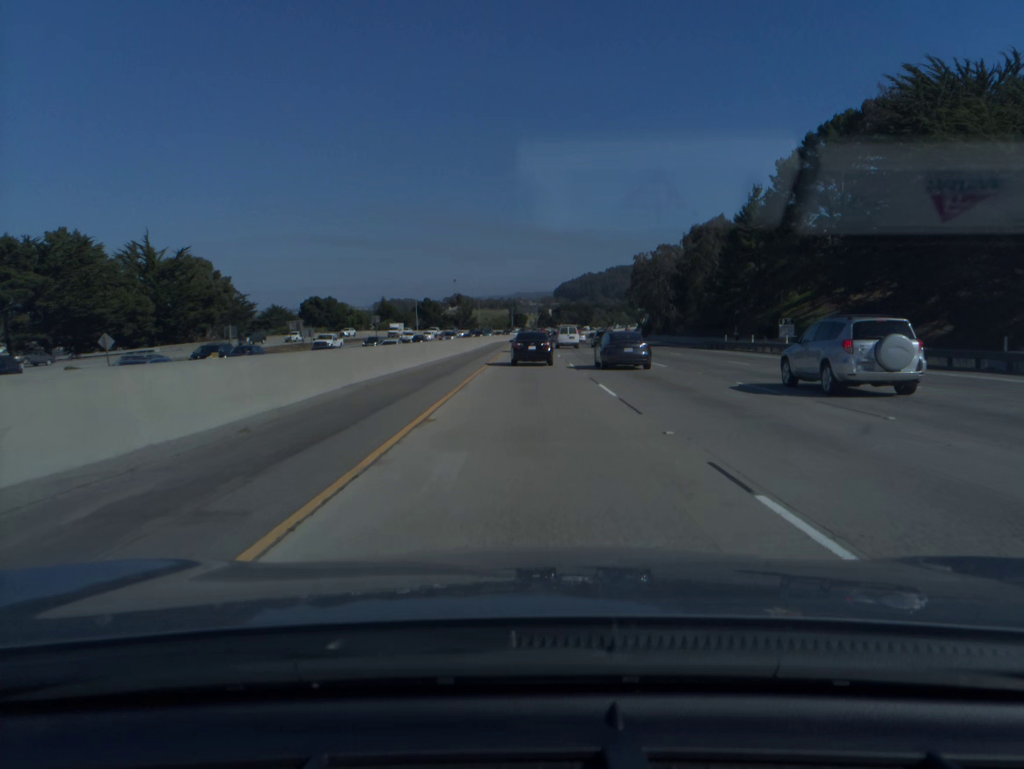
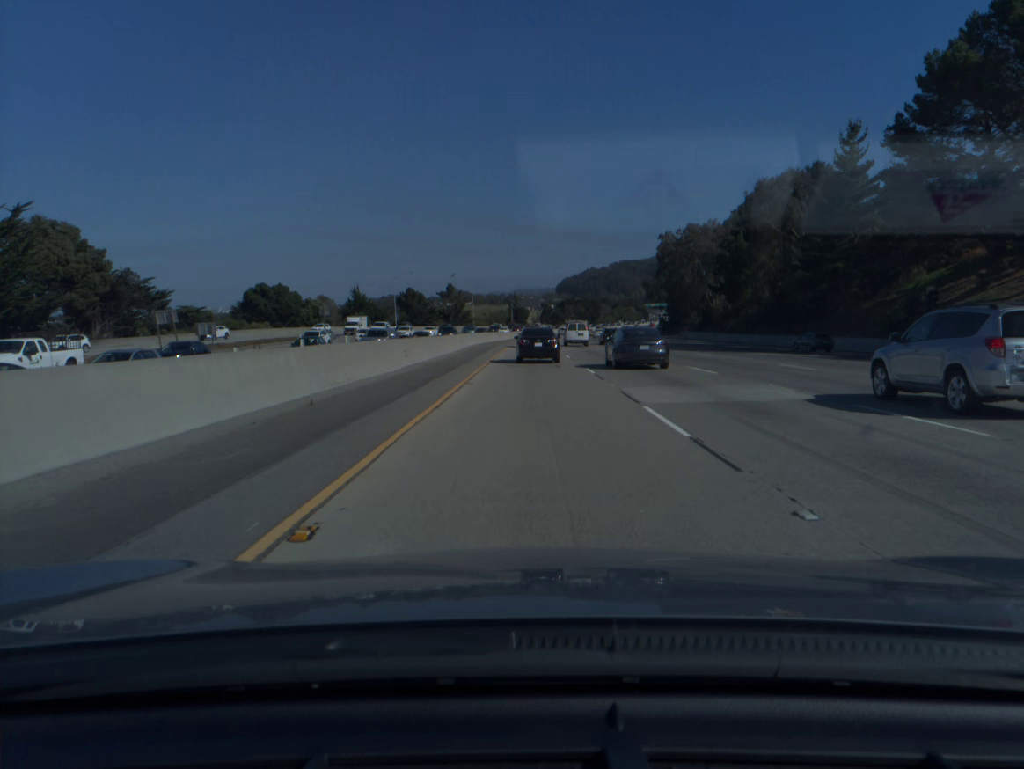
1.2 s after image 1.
(0.0, +36.5) m; 0°
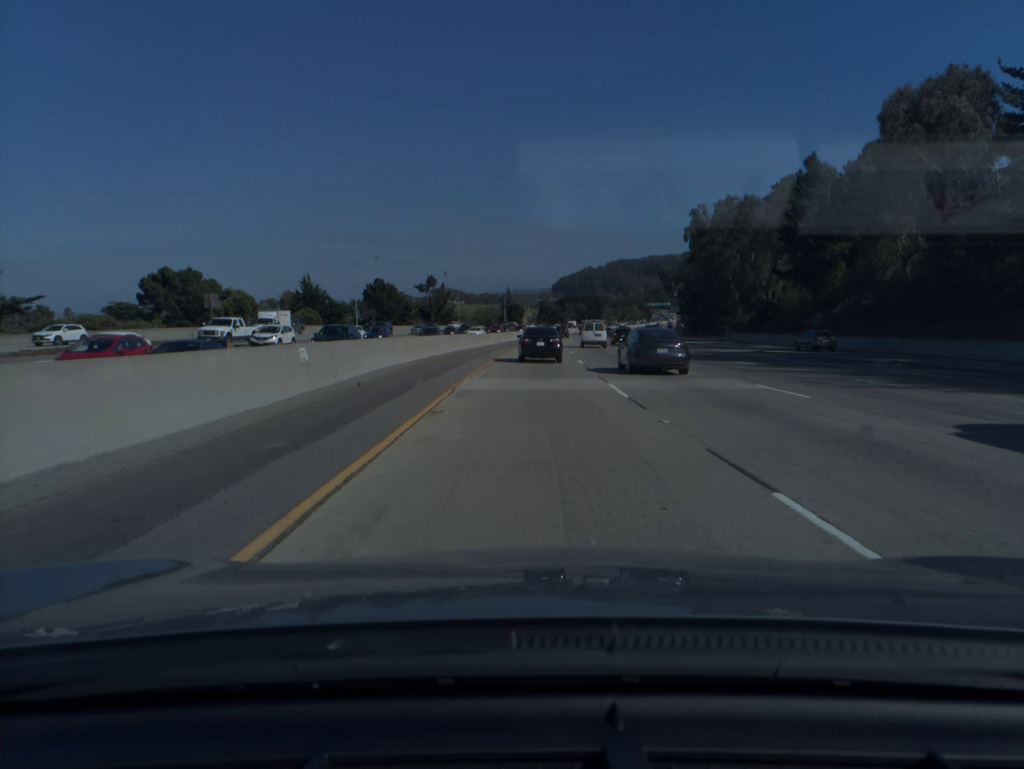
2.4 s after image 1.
(0.0, +36.3) m; 0°
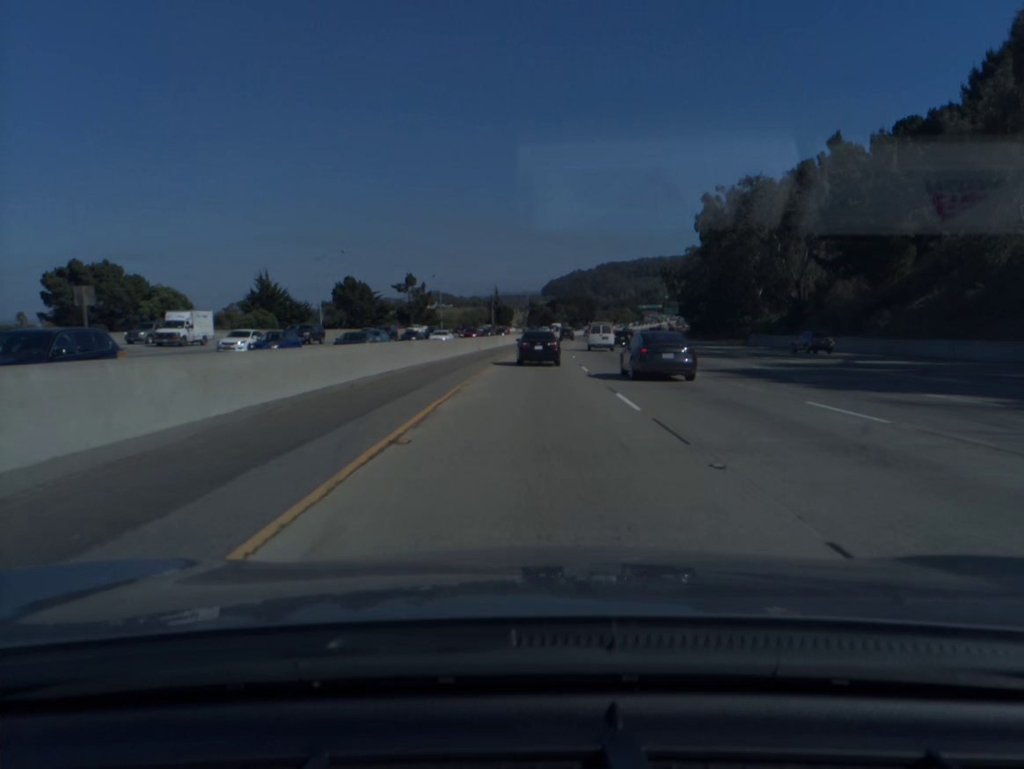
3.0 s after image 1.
(+0.1, +18.1) m; +1°
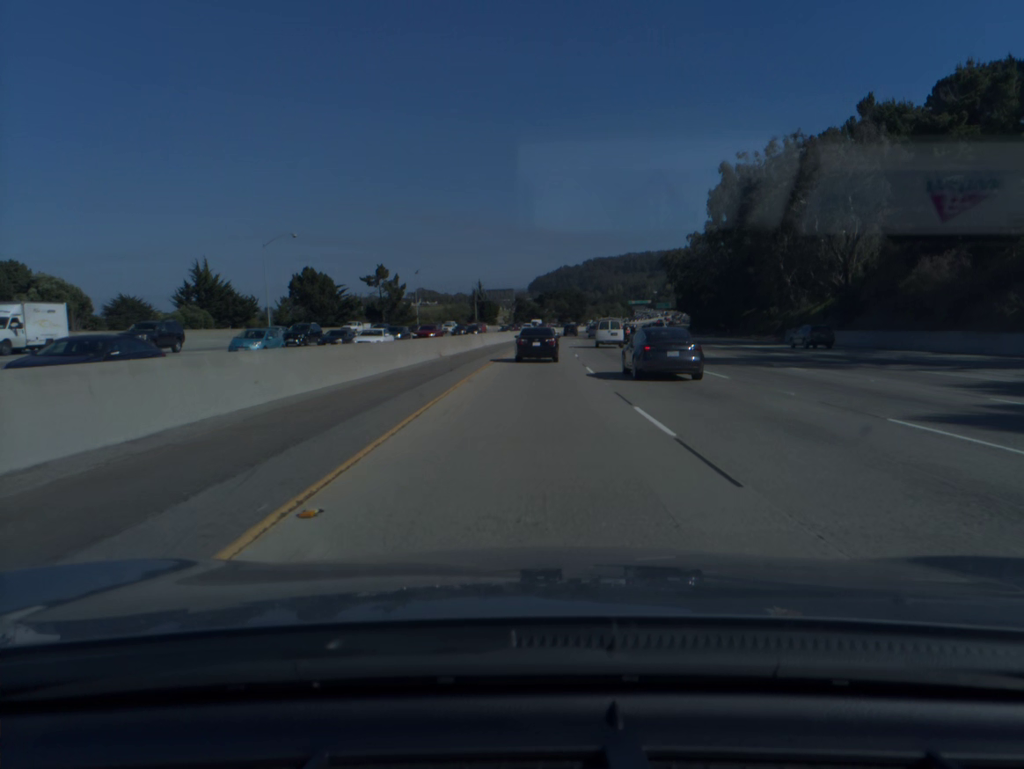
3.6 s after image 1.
(+0.1, +18.2) m; +1°
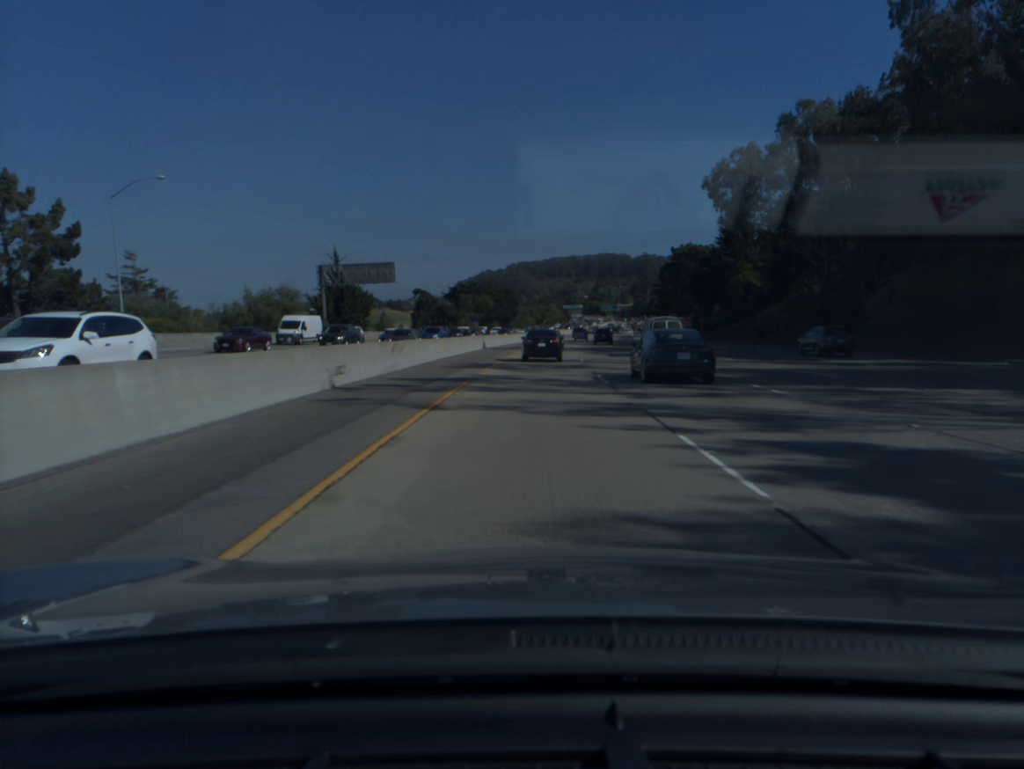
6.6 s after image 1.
(+4.2, +91.4) m; +6°
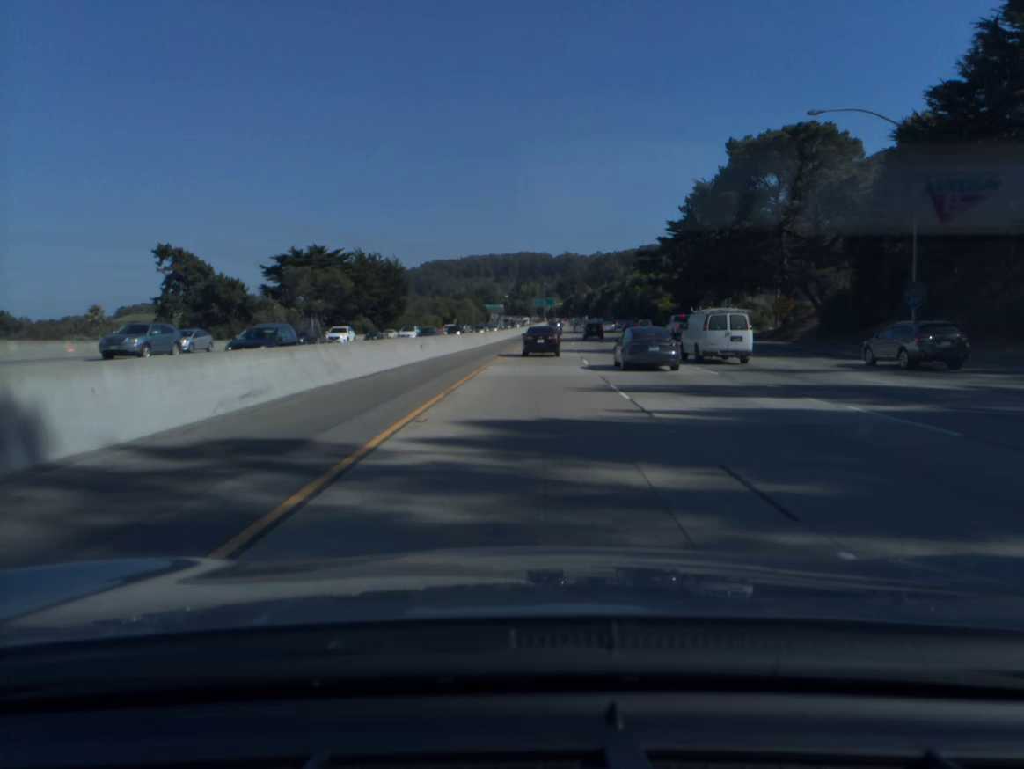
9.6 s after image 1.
(+4.6, +92.4) m; +6°
